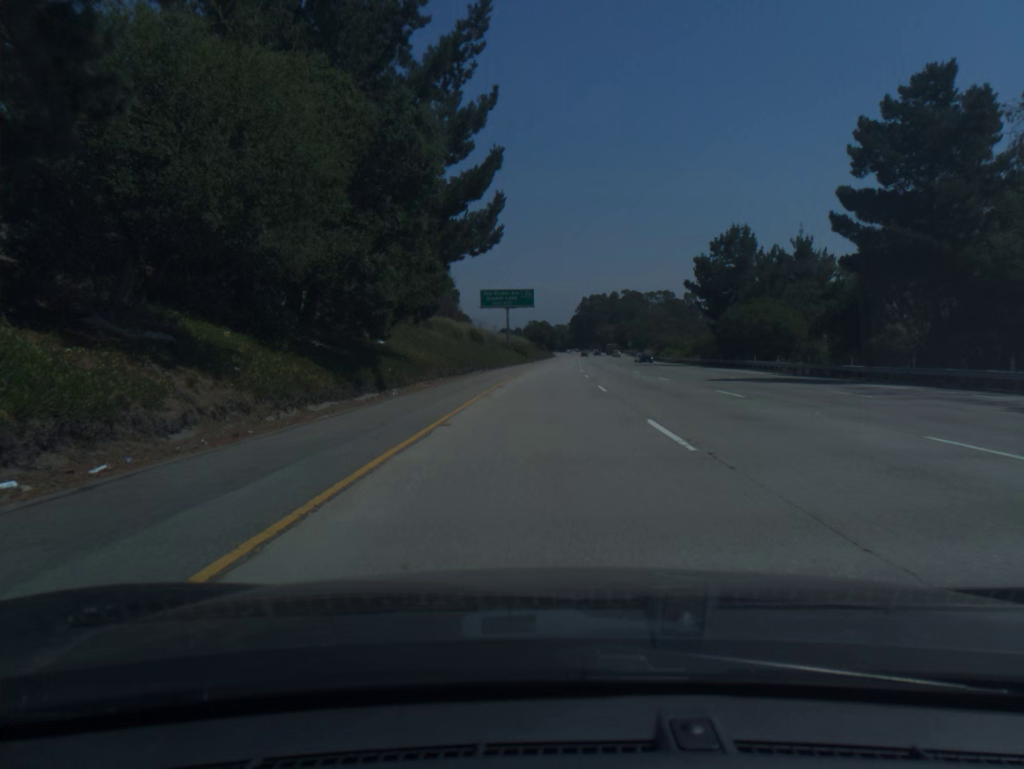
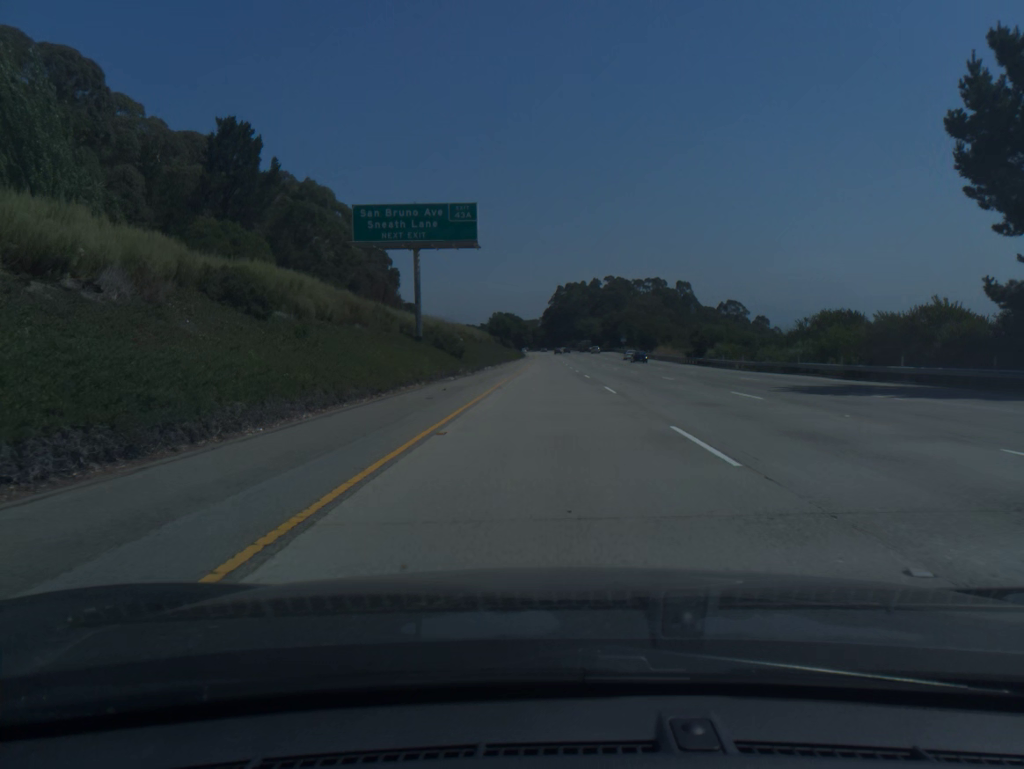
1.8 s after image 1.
(+1.1, +60.2) m; +2°
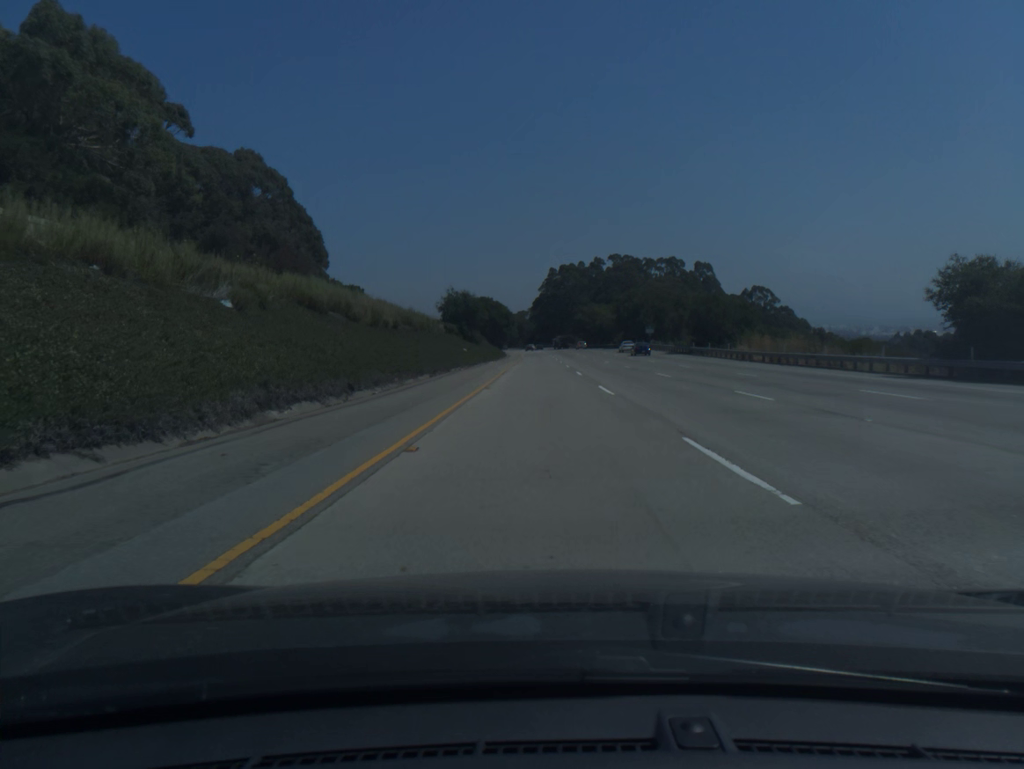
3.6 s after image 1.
(+0.8, +60.2) m; +1°
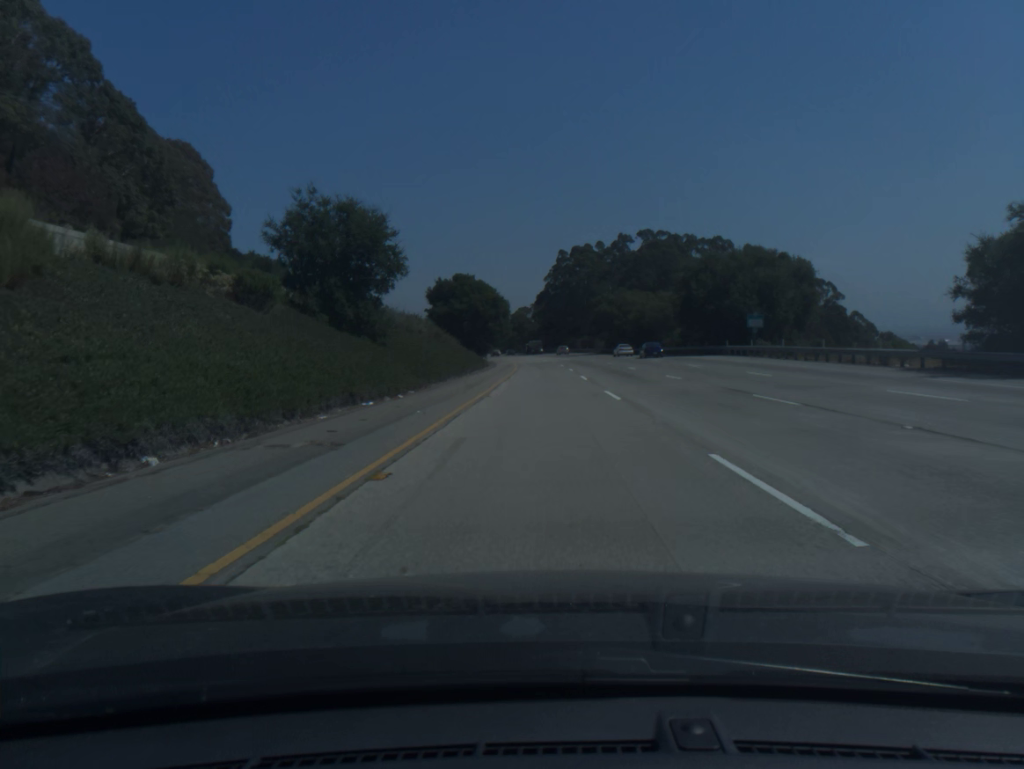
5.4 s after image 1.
(-0.3, +60.2) m; -1°
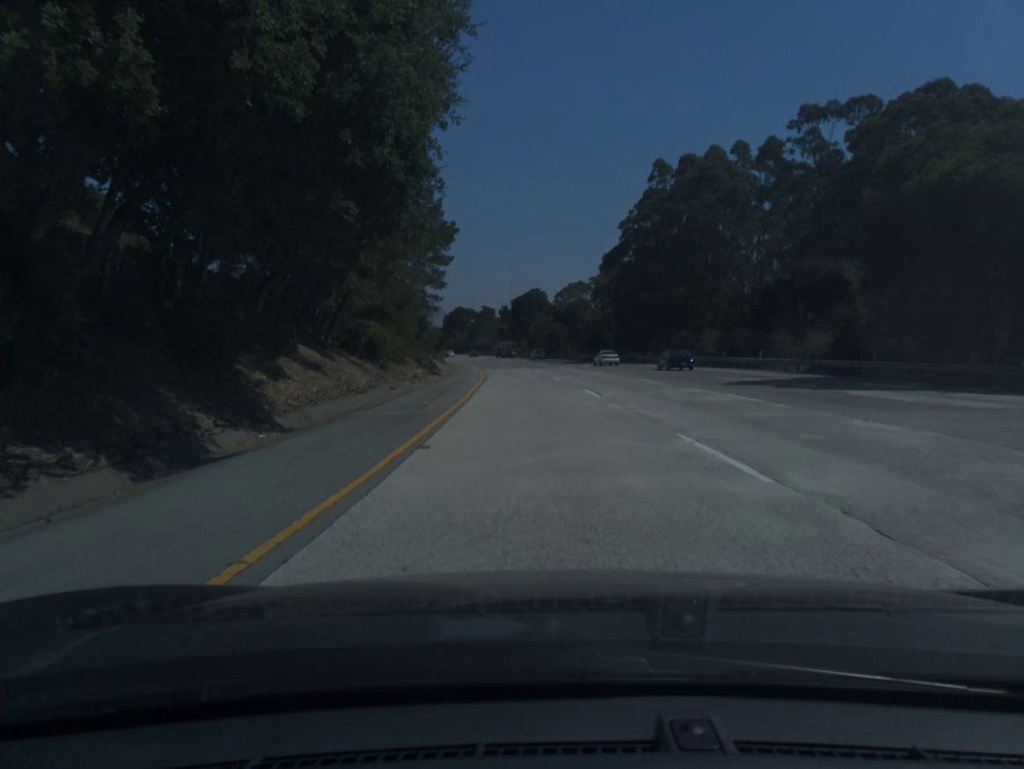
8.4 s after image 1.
(-1.7, +99.7) m; -3°
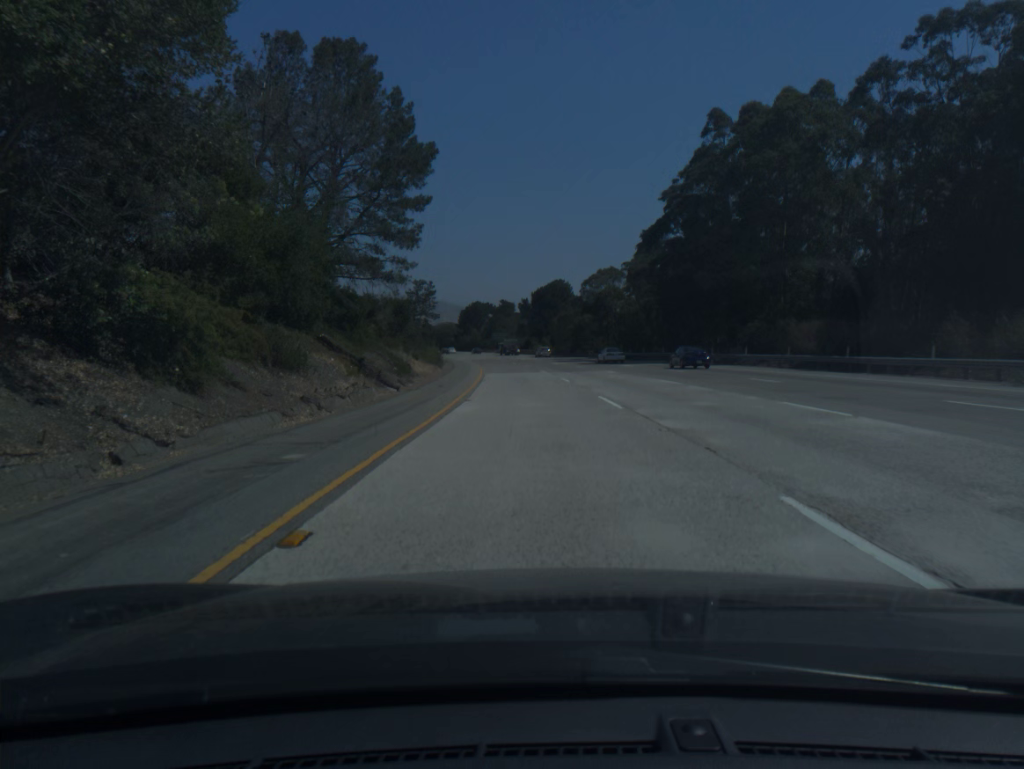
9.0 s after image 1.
(-0.3, +19.9) m; -2°
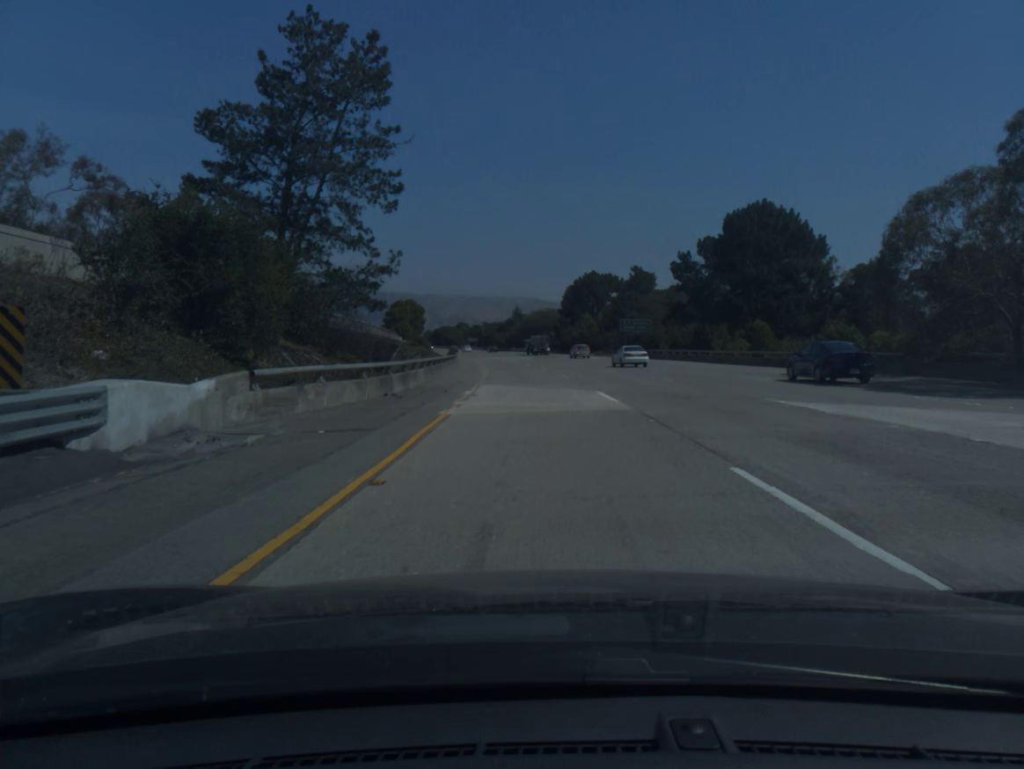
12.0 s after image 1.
(-7.4, +99.4) m; -8°
